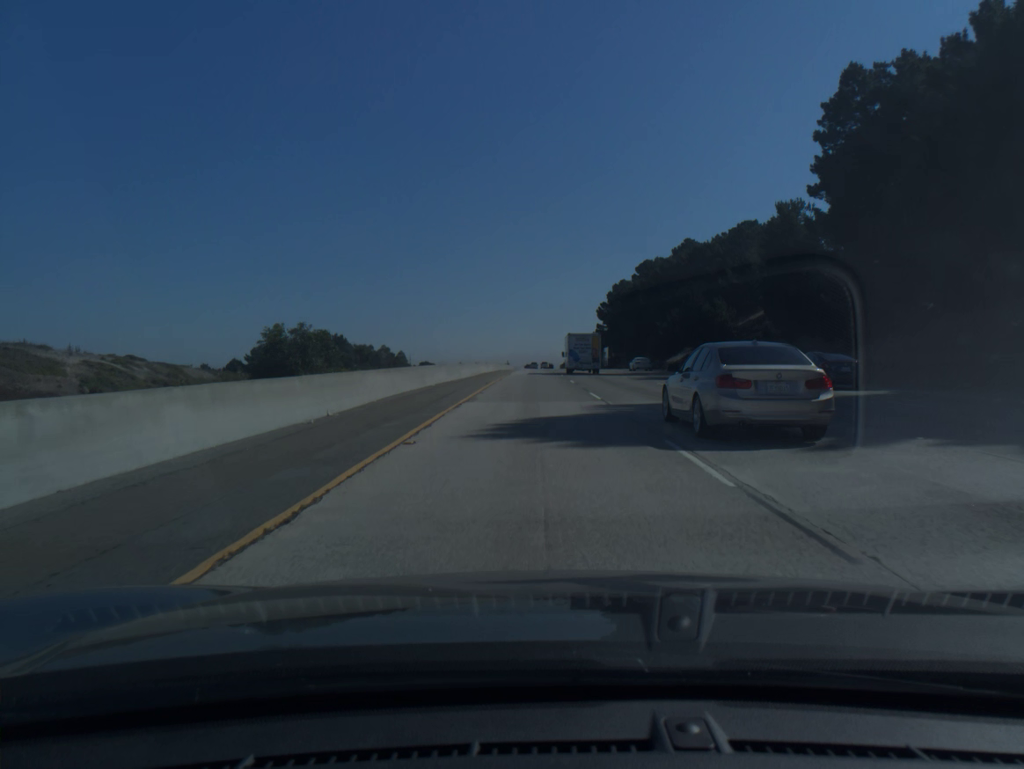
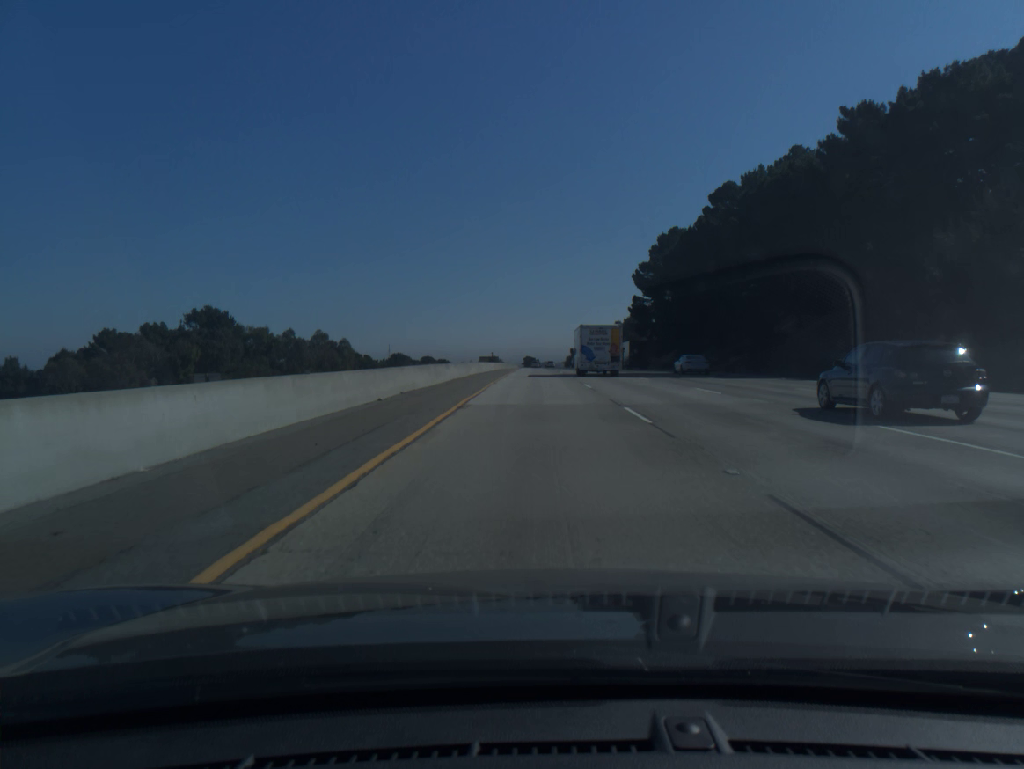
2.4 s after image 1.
(-0.3, +81.1) m; 0°
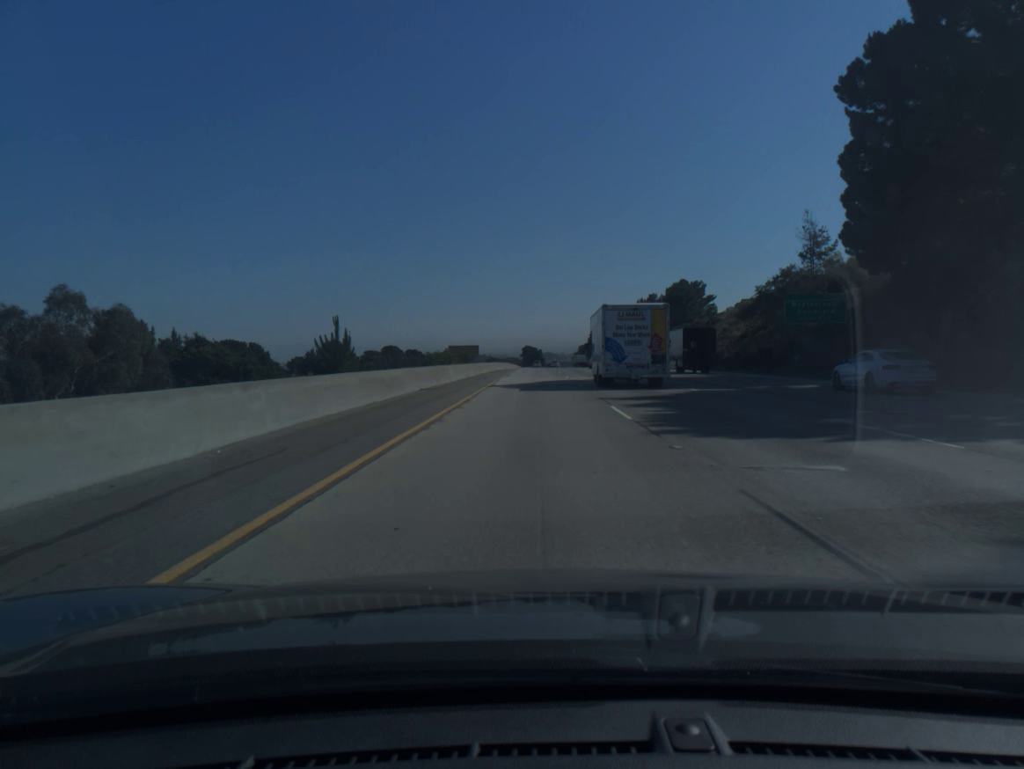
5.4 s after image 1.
(0.0, +101.5) m; 0°
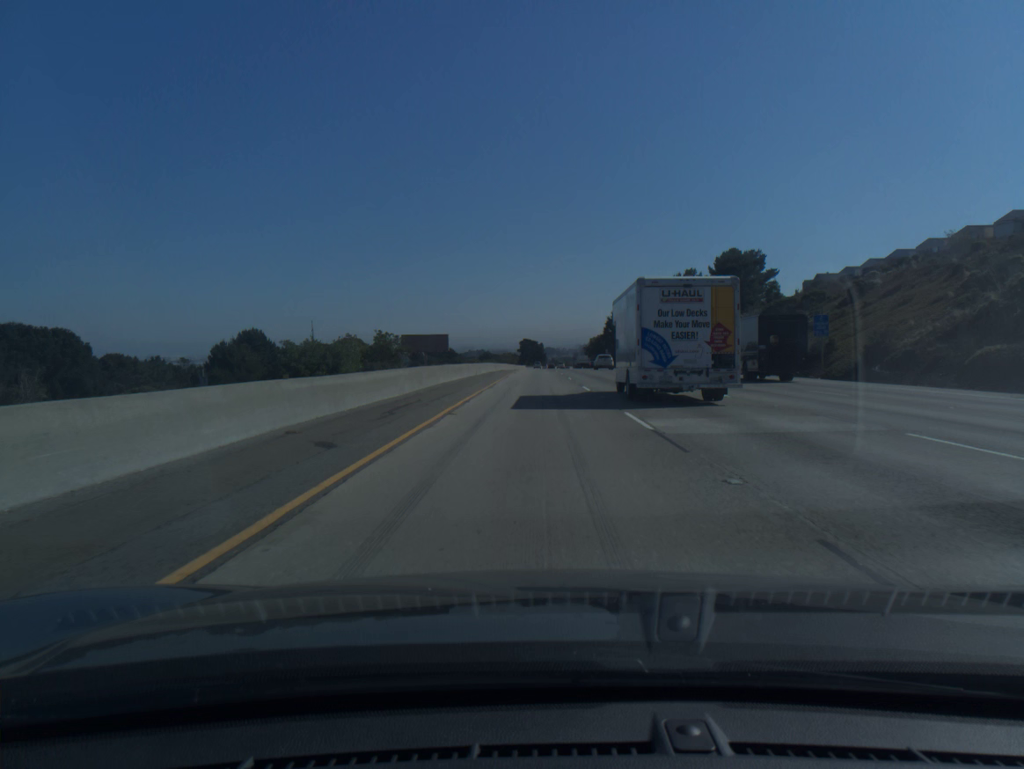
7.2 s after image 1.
(0.0, +60.8) m; 0°
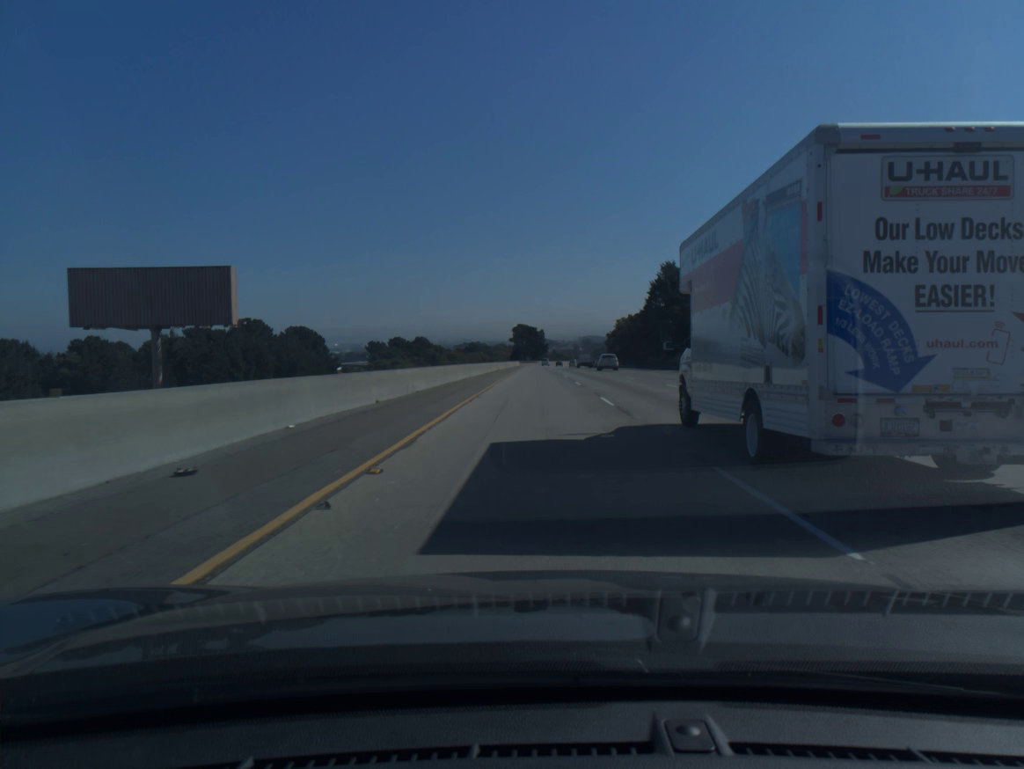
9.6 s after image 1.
(0.0, +81.0) m; 0°
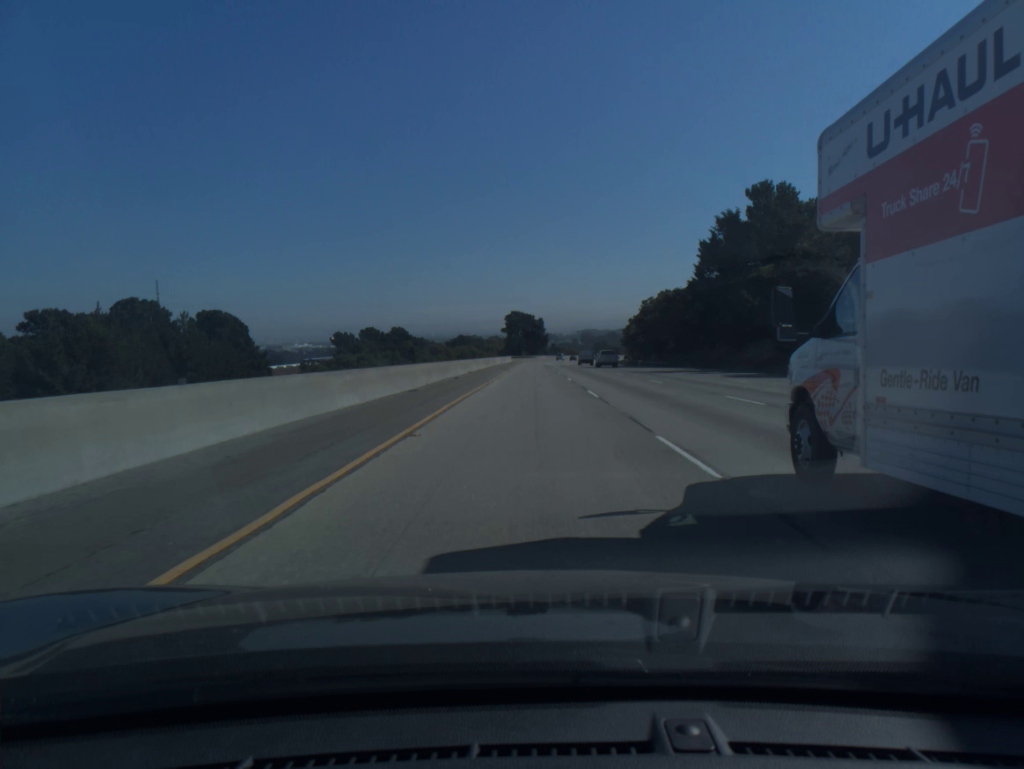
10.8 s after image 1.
(+0.1, +40.5) m; 0°
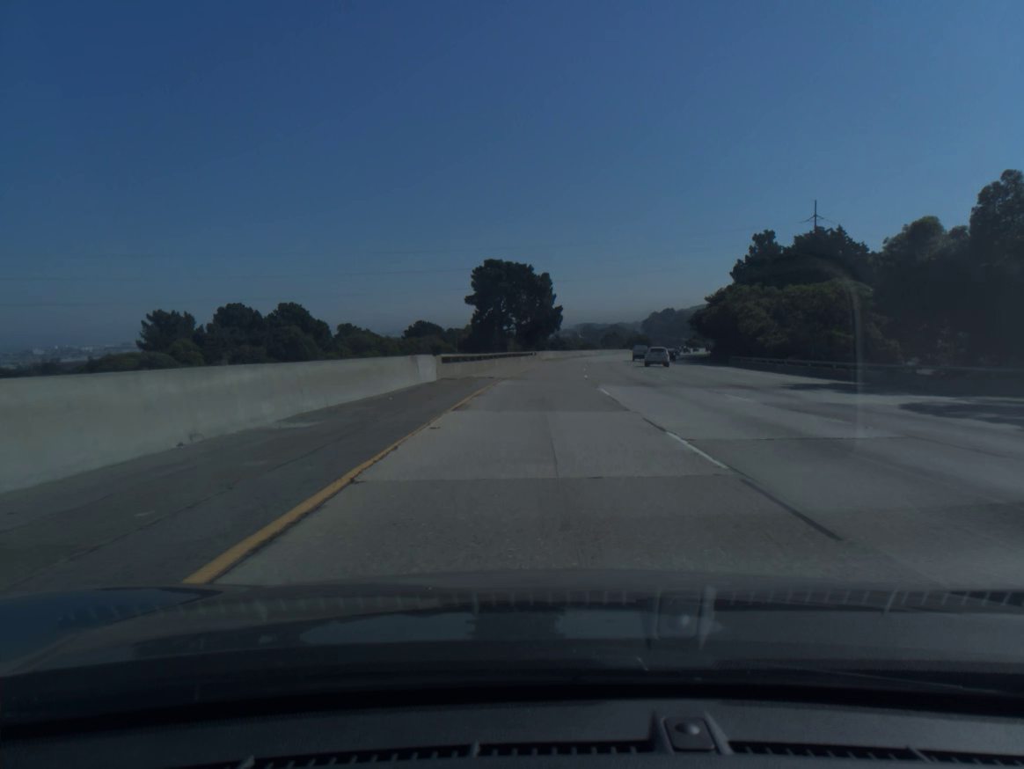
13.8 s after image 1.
(-0.5, +101.5) m; 0°
